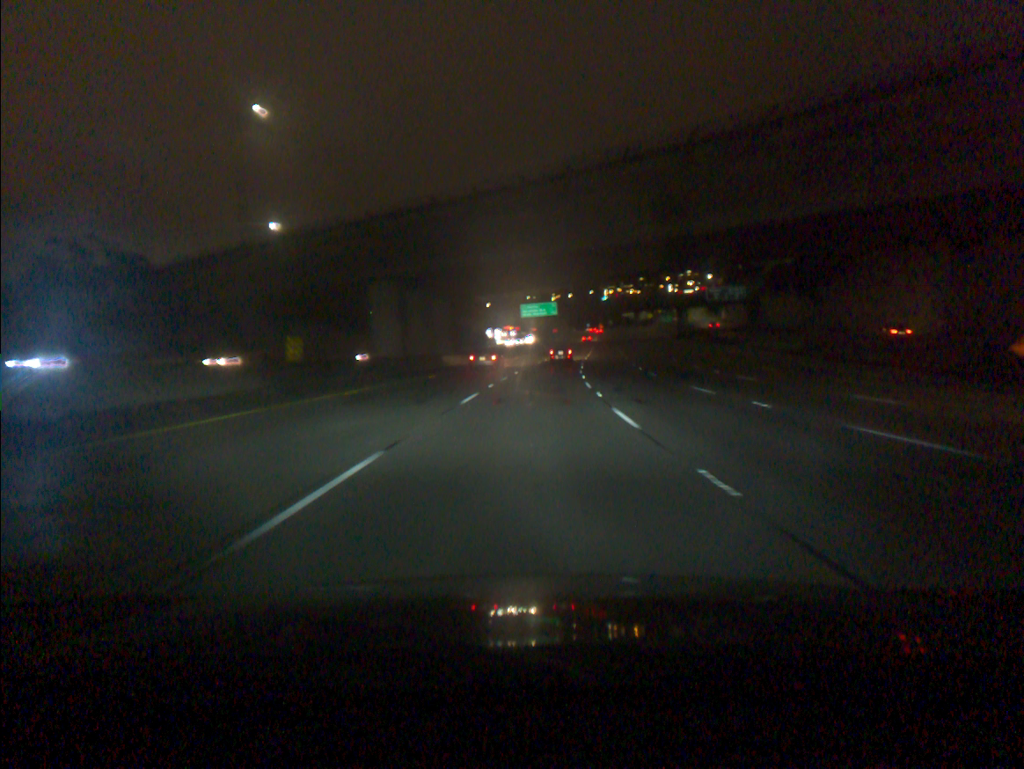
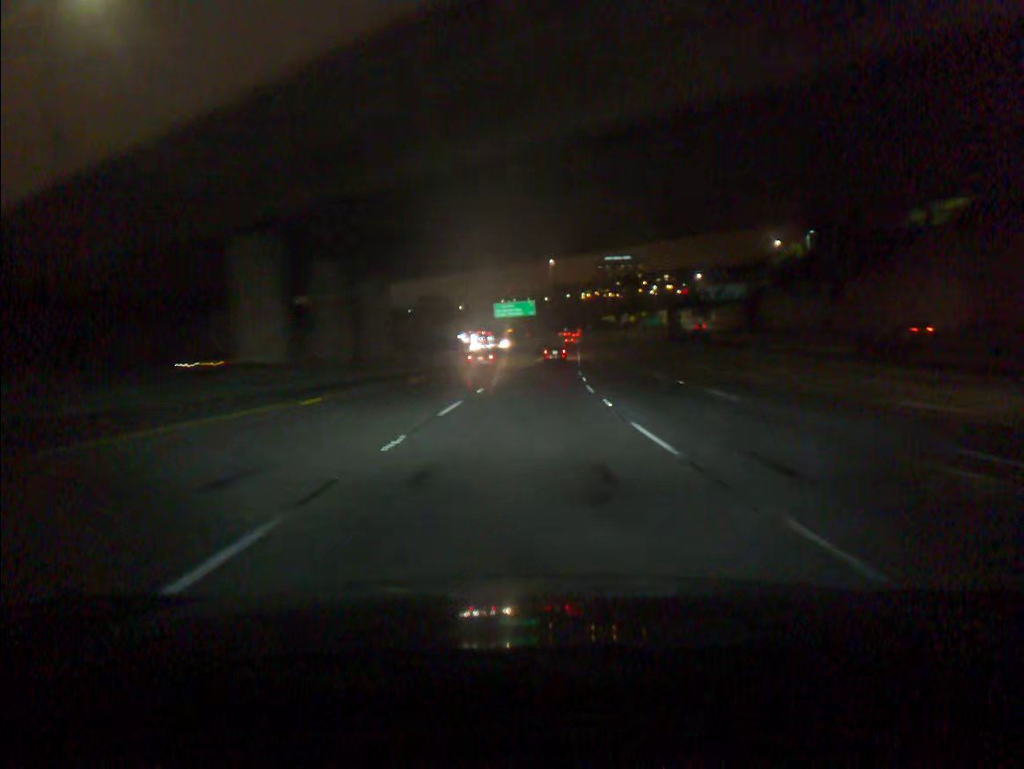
(+0.3, +18.2) m; +2°
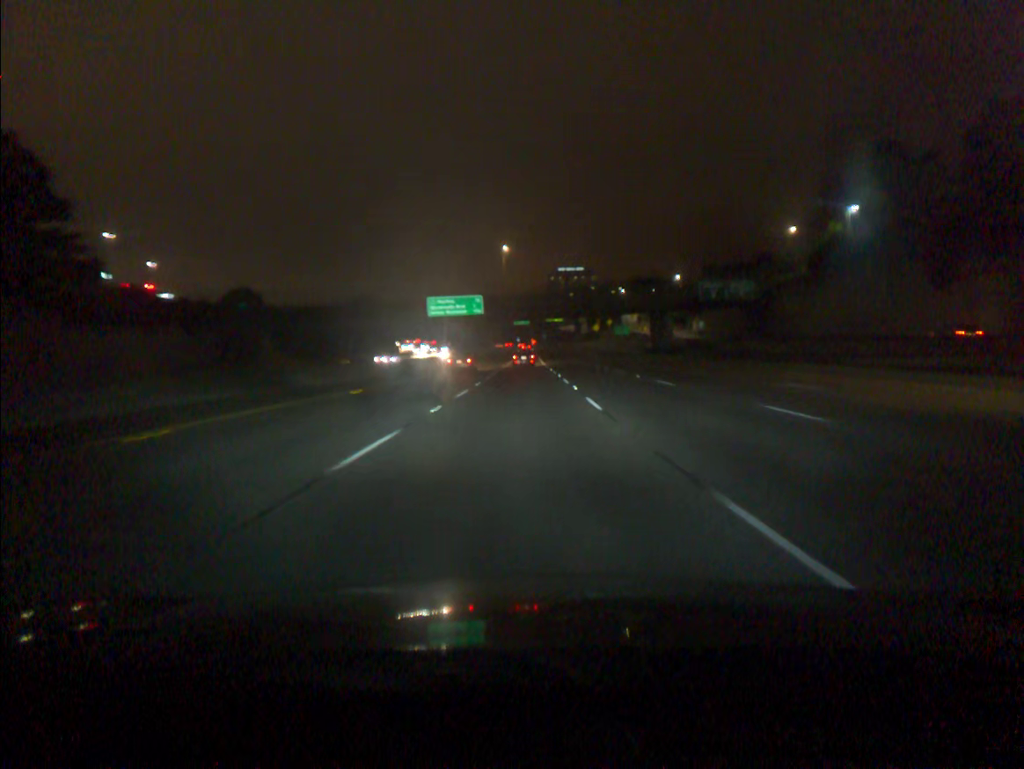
(+1.1, +36.2) m; +4°
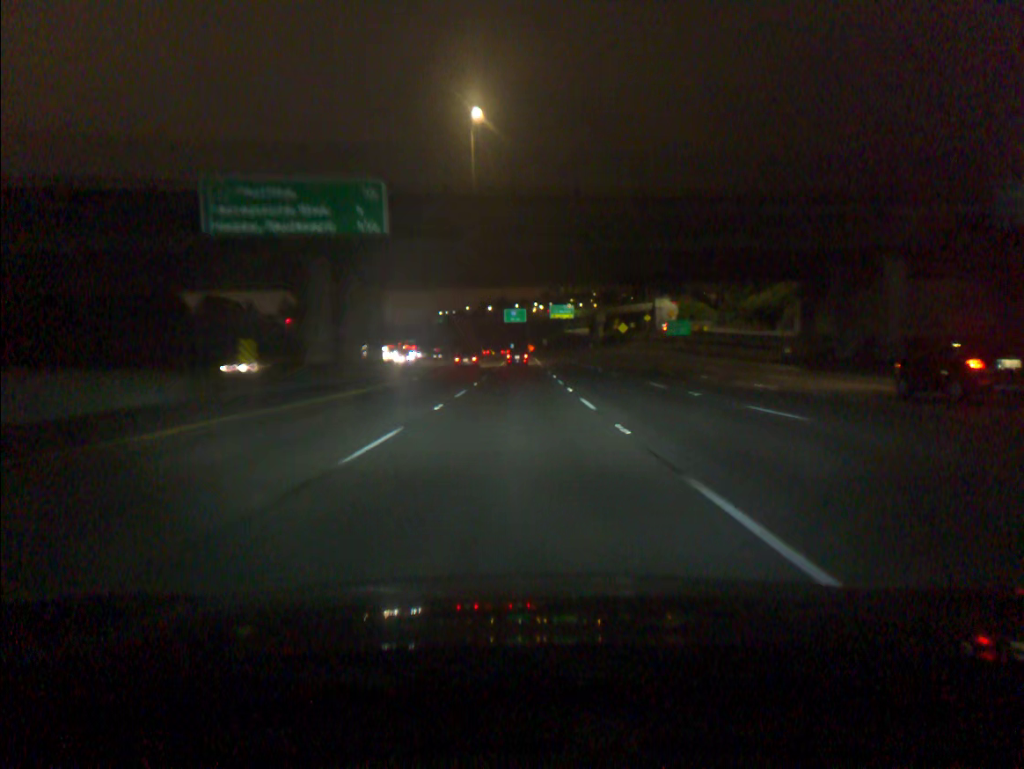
(+1.0, +72.2) m; +1°
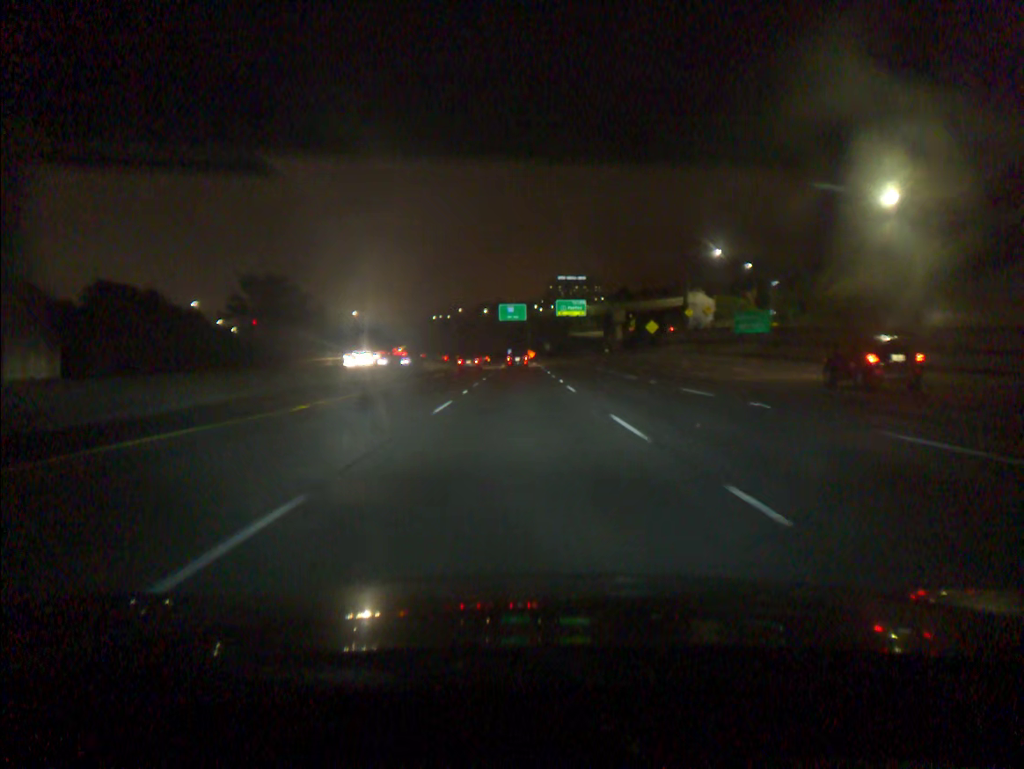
(0.0, +35.9) m; 0°
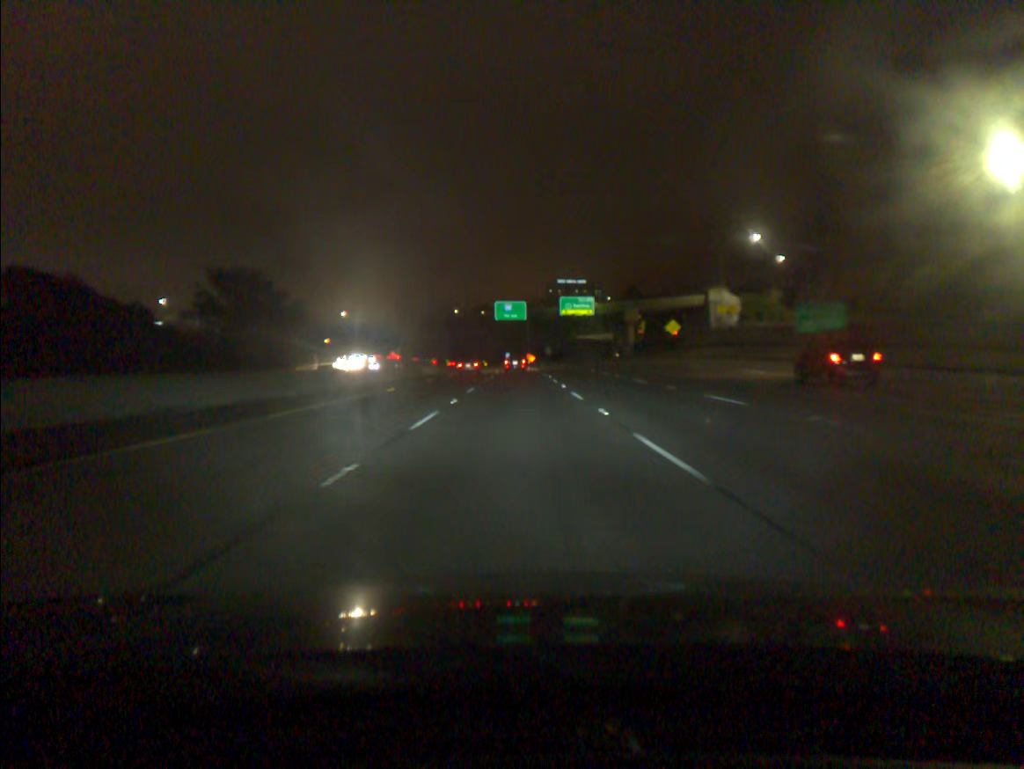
(0.0, +18.0) m; 0°
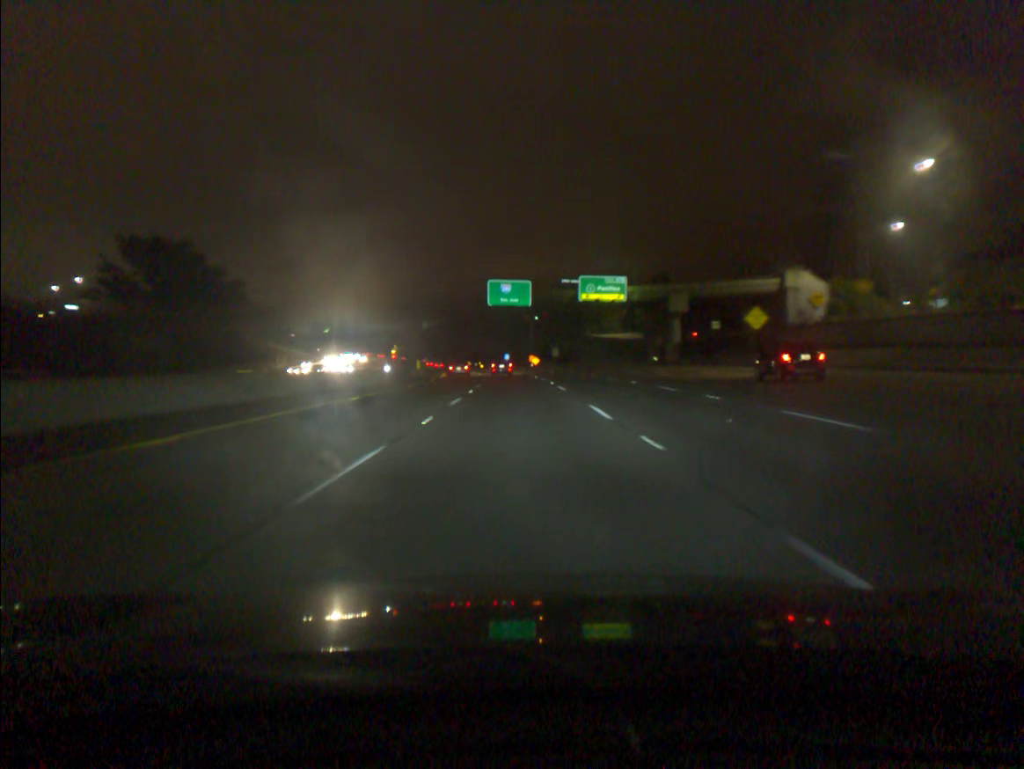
(0.0, +36.0) m; 0°
